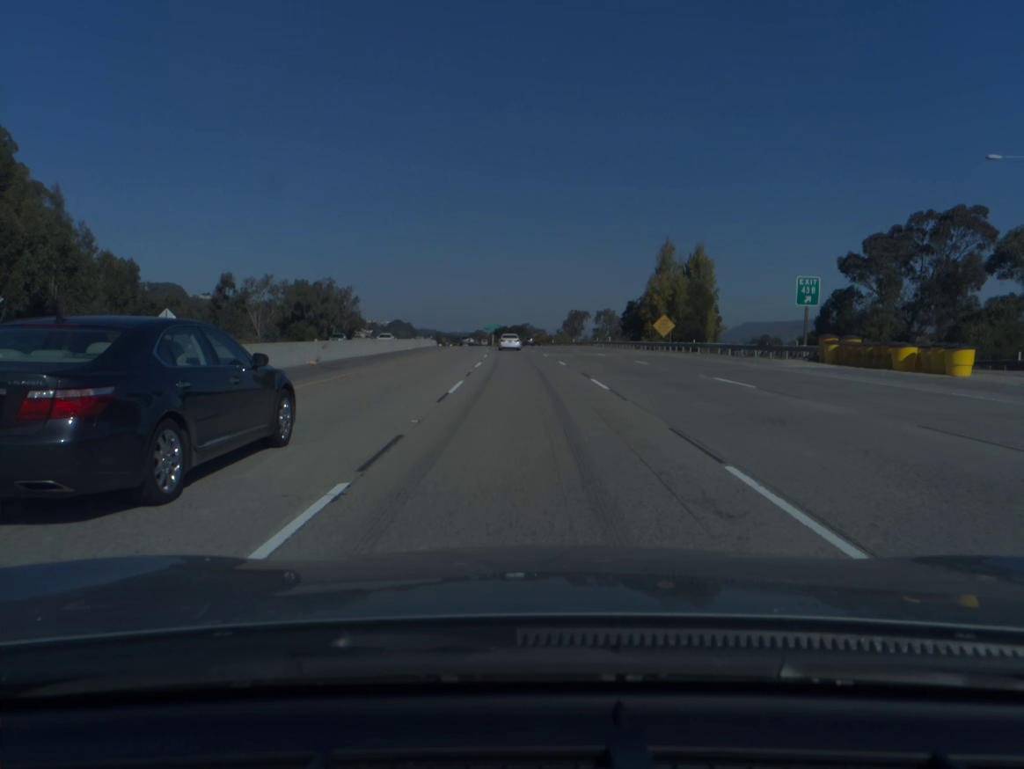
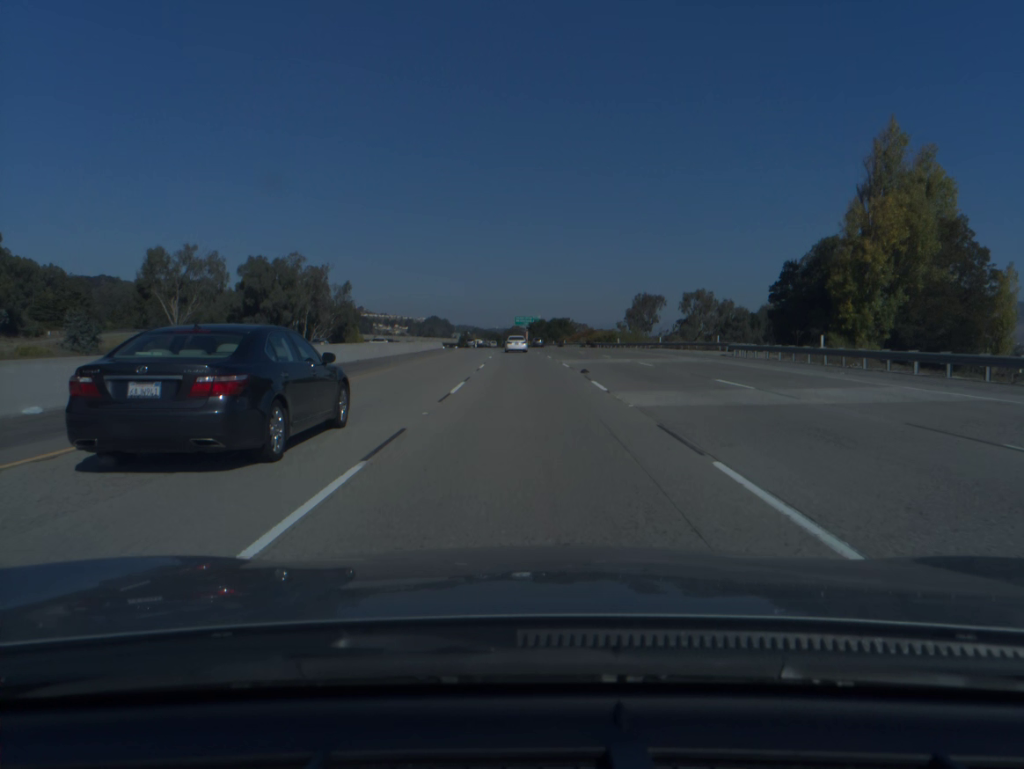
(-1.3, +57.8) m; -3°
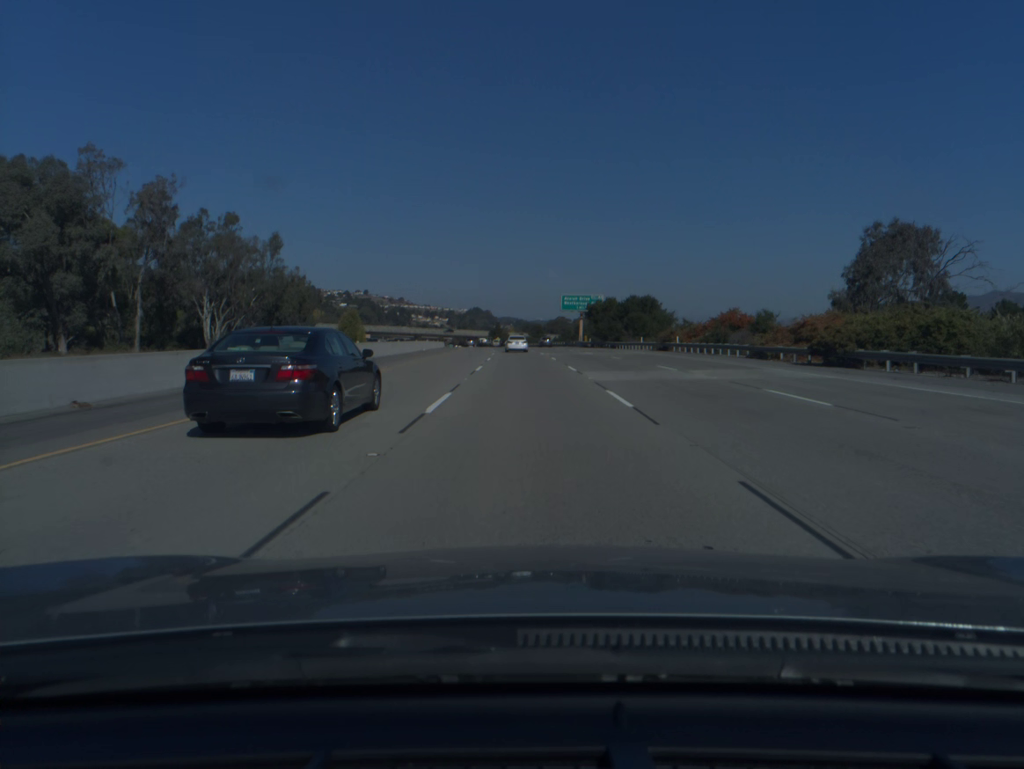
(-2.1, +77.3) m; -3°
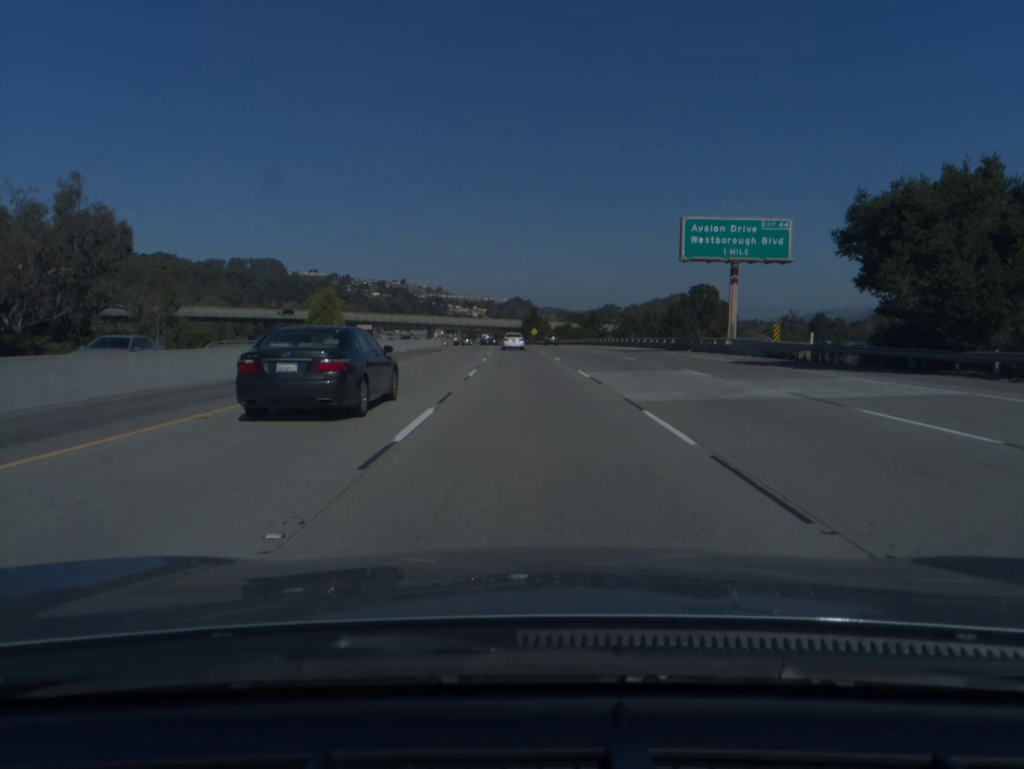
(-2.0, +77.8) m; -3°
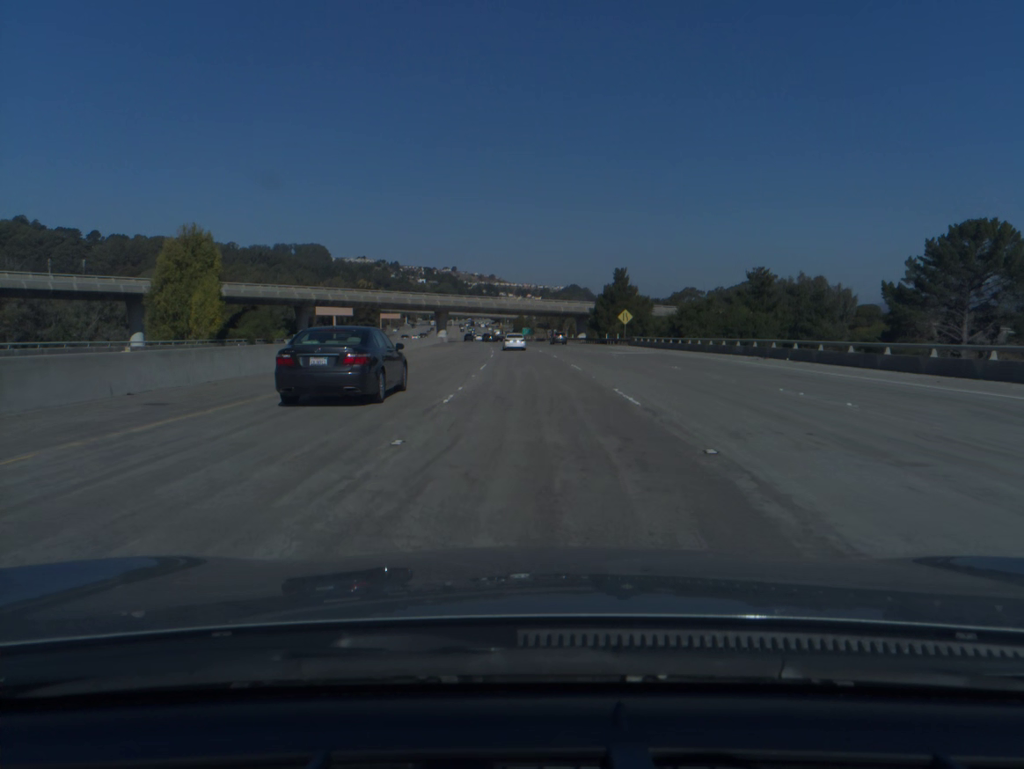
(-3.4, +97.3) m; -4°
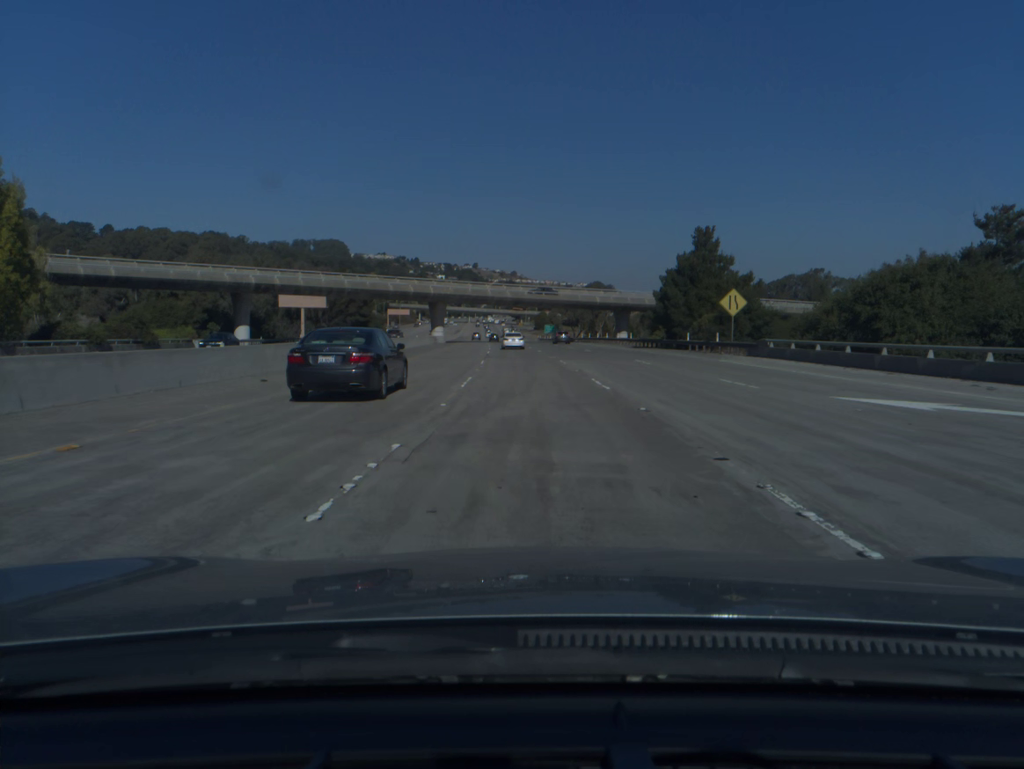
(-0.5, +38.8) m; -2°
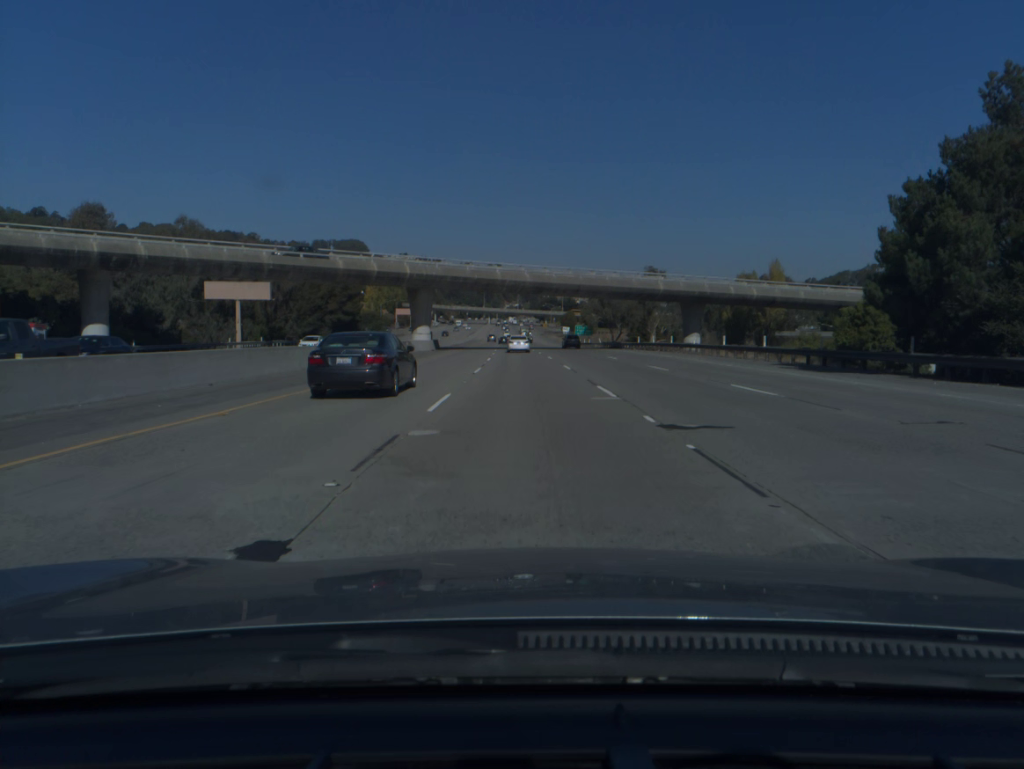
(-0.6, +38.8) m; -2°
